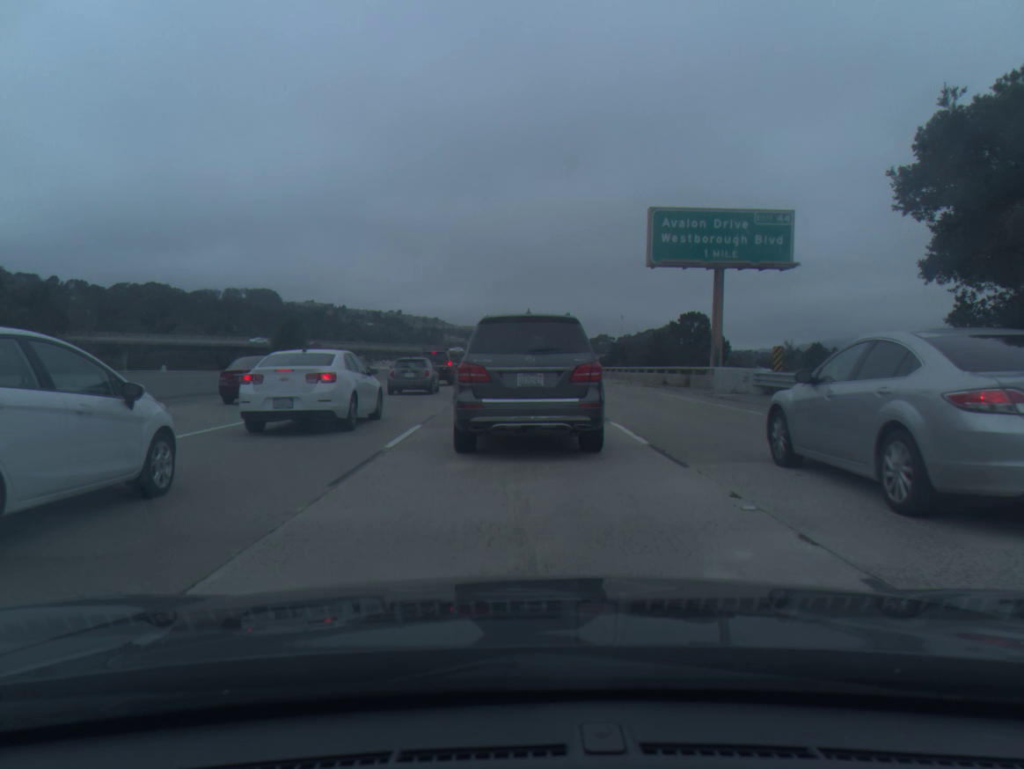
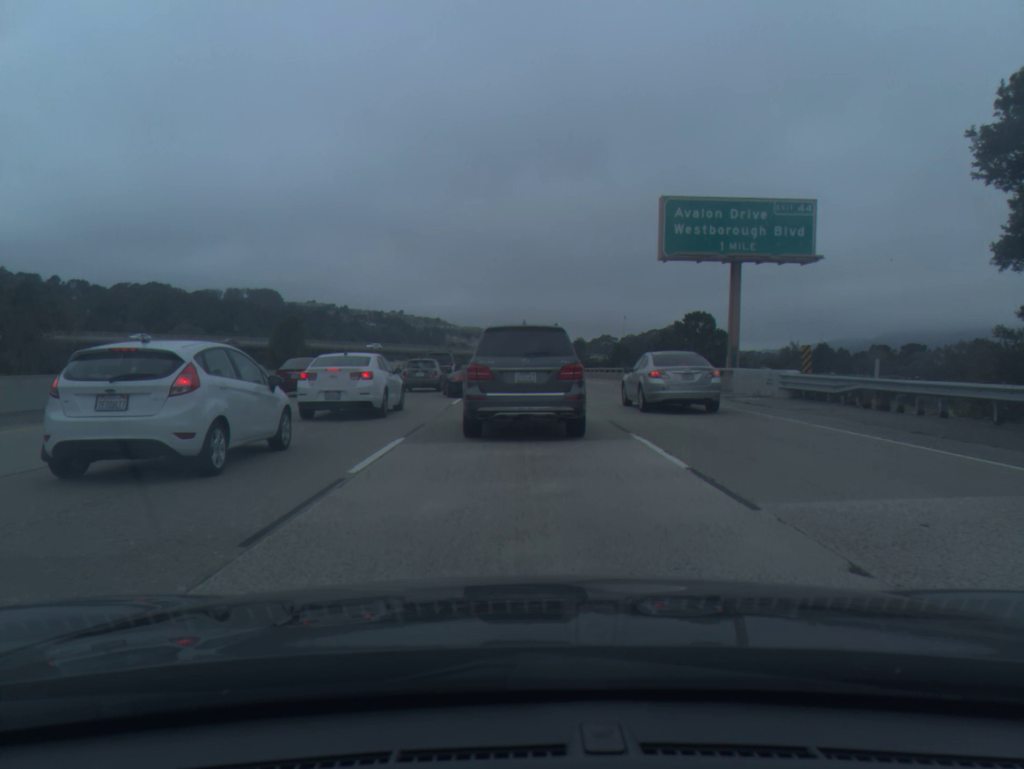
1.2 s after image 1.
(0.0, +2.5) m; -1°
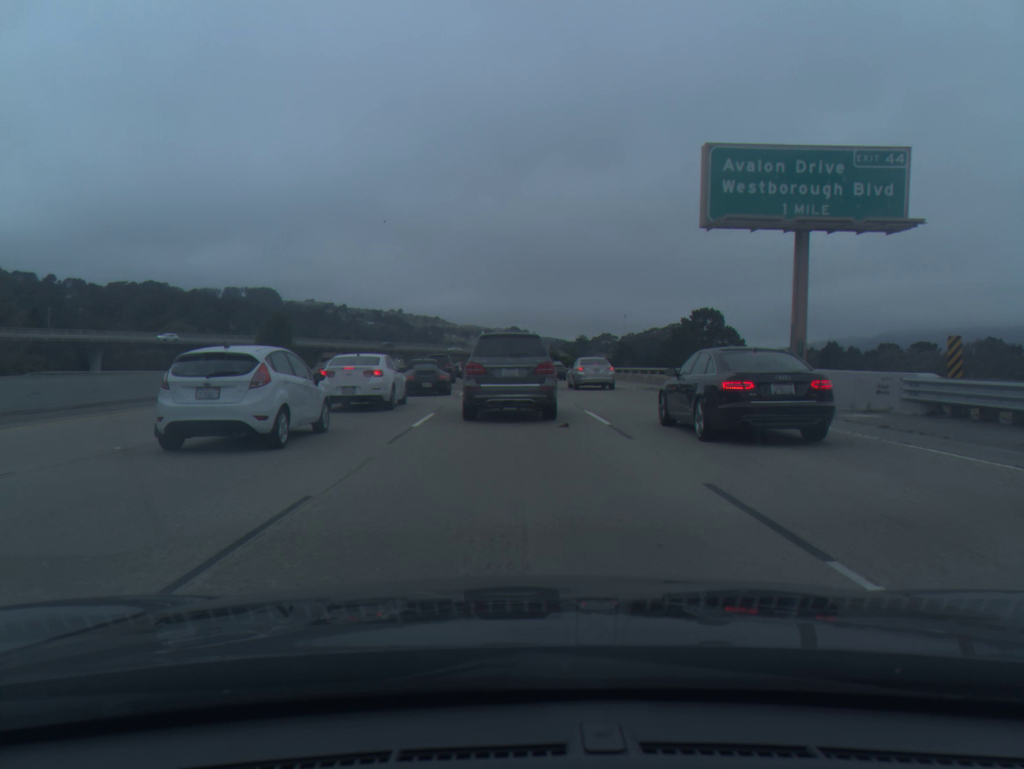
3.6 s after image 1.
(0.0, +8.4) m; 0°
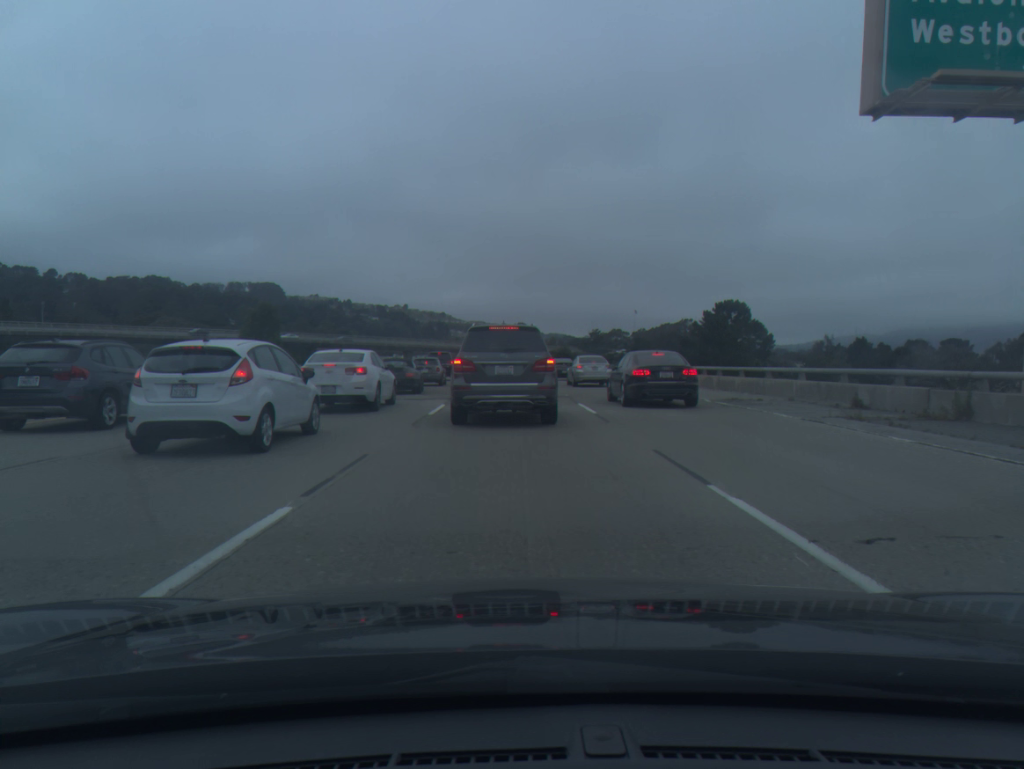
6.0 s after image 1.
(0.0, +12.0) m; 0°
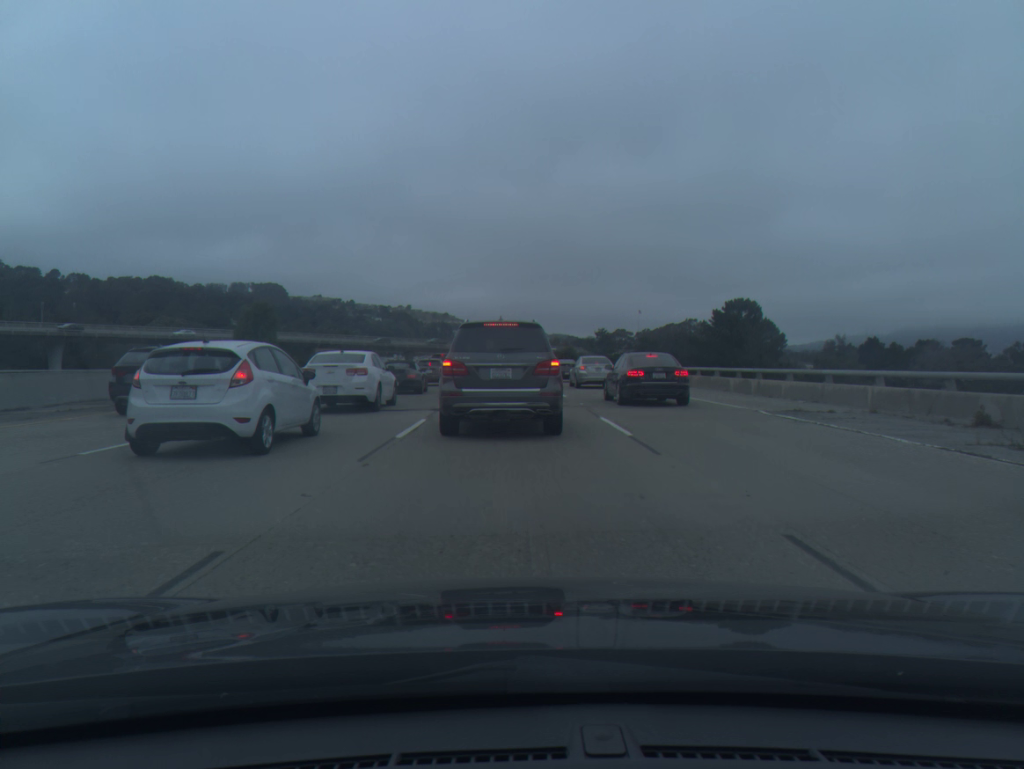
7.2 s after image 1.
(0.0, +5.1) m; 0°
